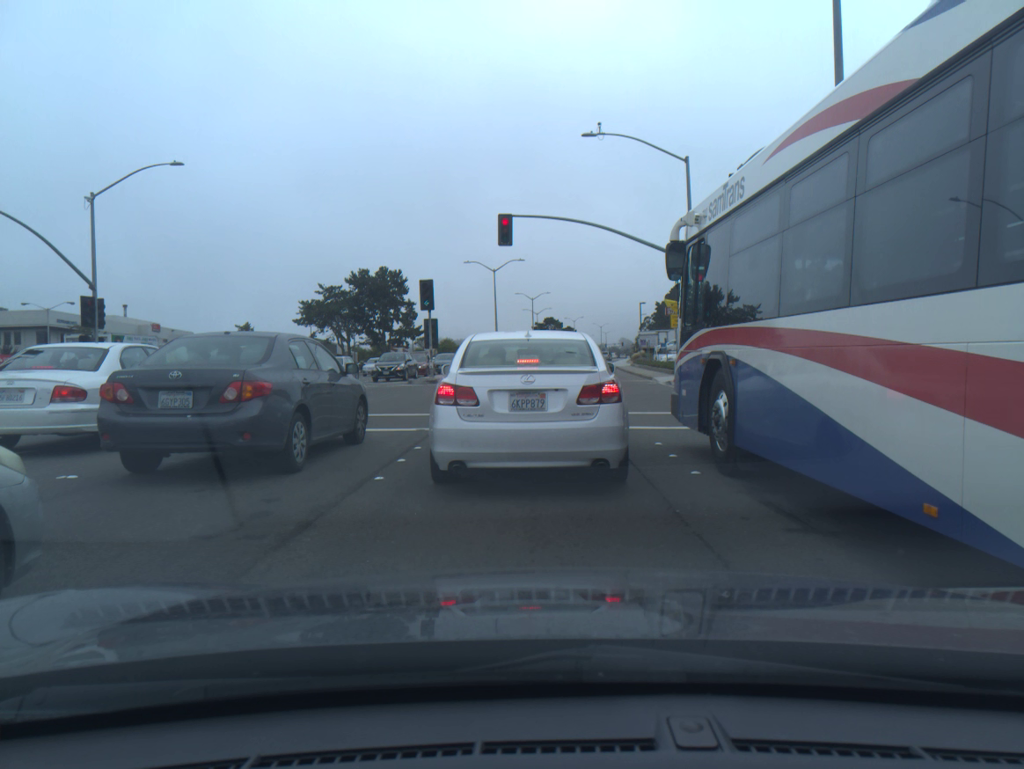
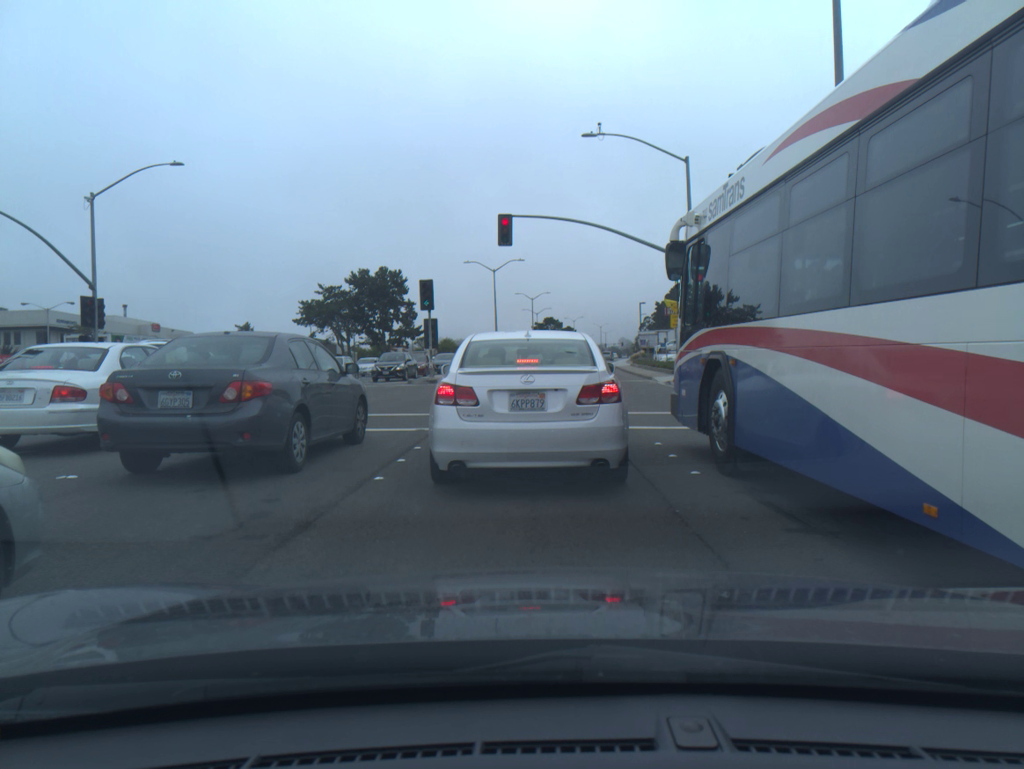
(0.0, 0.0) m; 0°
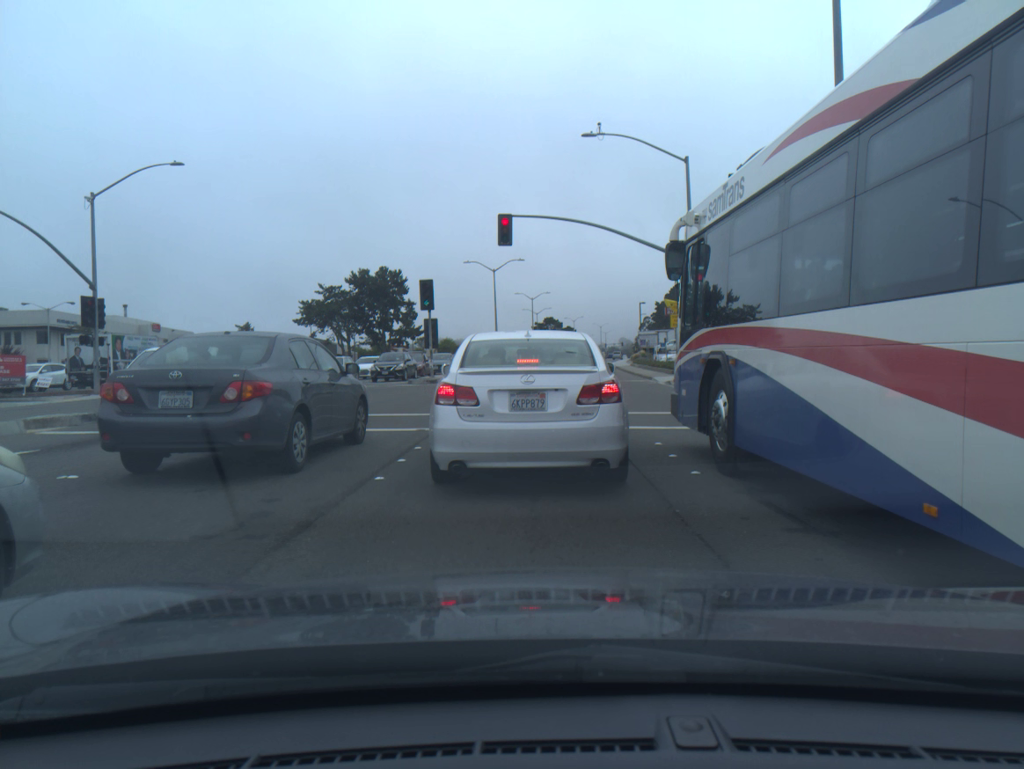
(0.0, 0.0) m; 0°
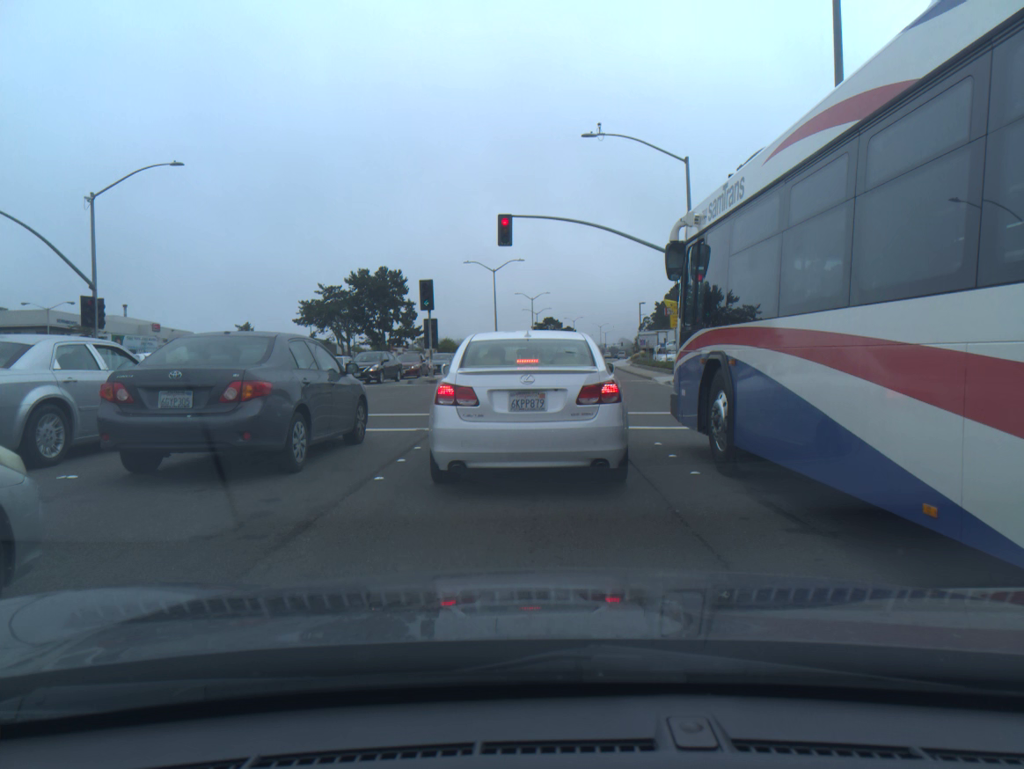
(+0.1, 0.0) m; 0°
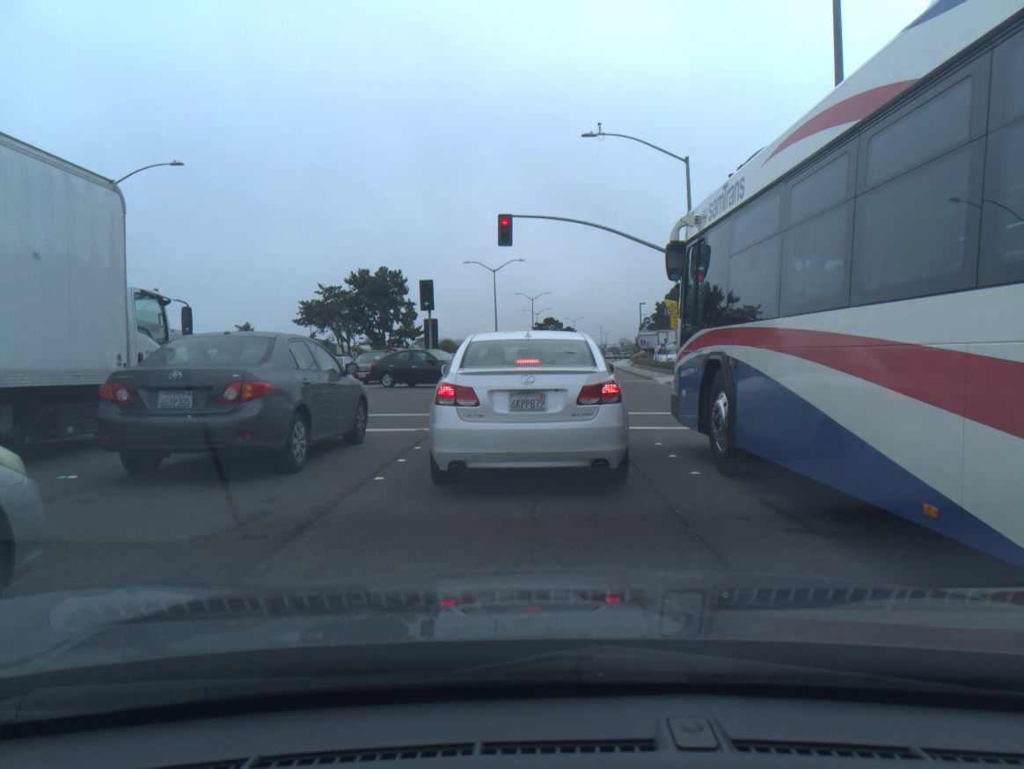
(0.0, 0.0) m; 0°
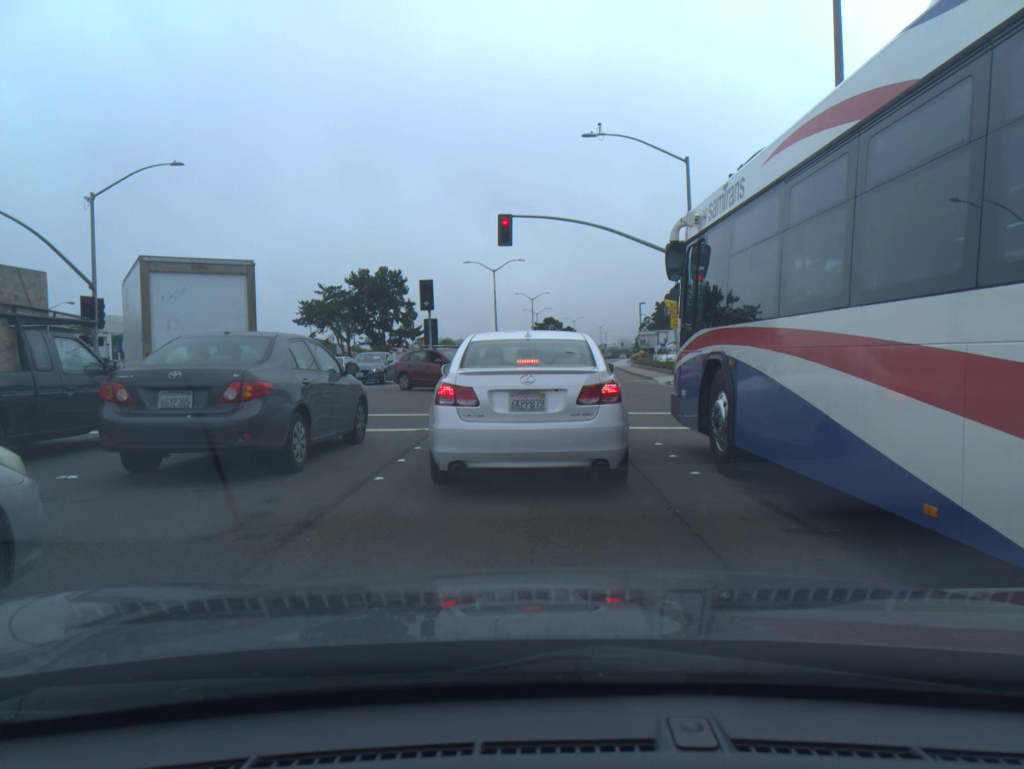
(0.0, 0.0) m; 0°
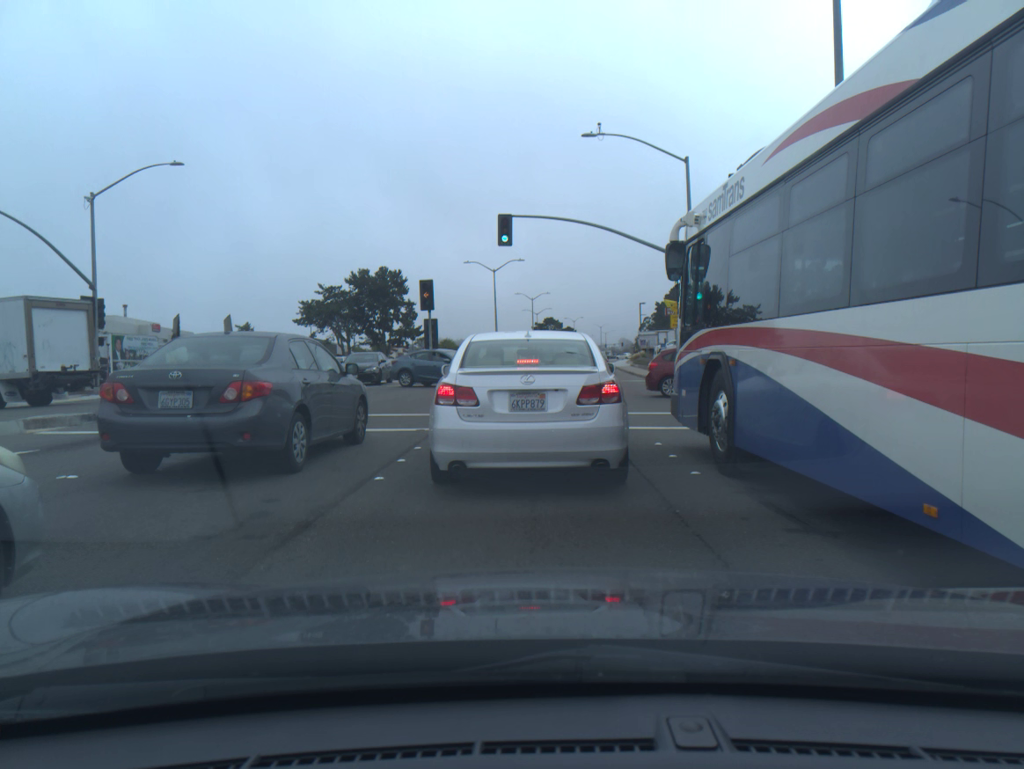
(+0.1, 0.0) m; 0°
